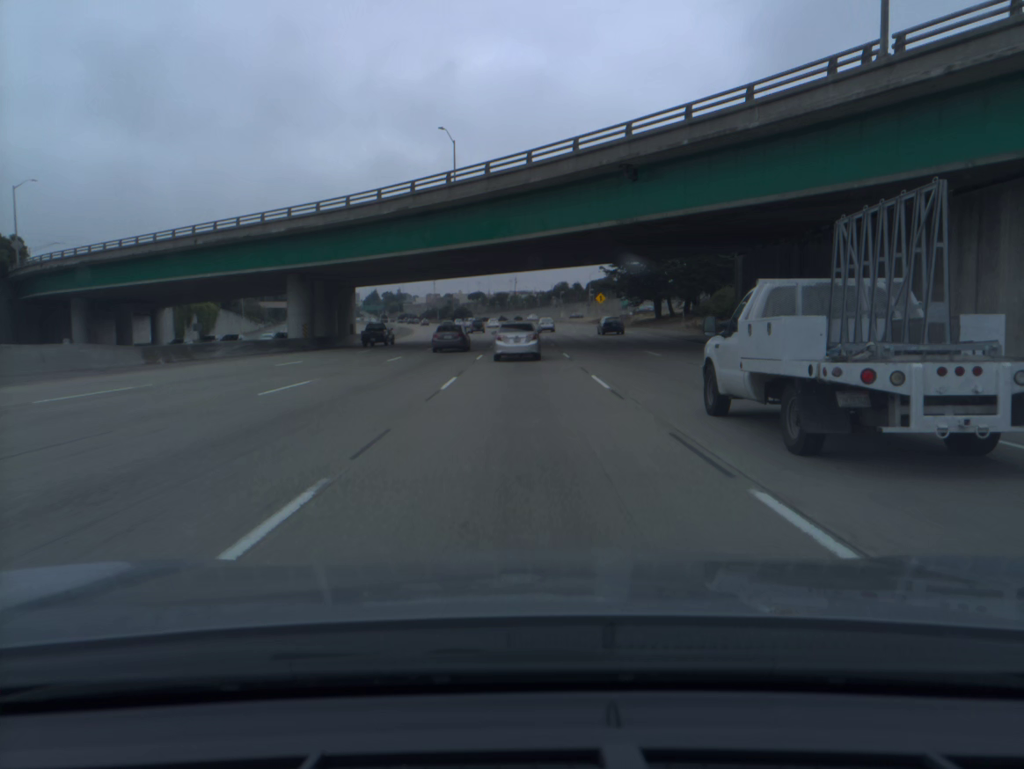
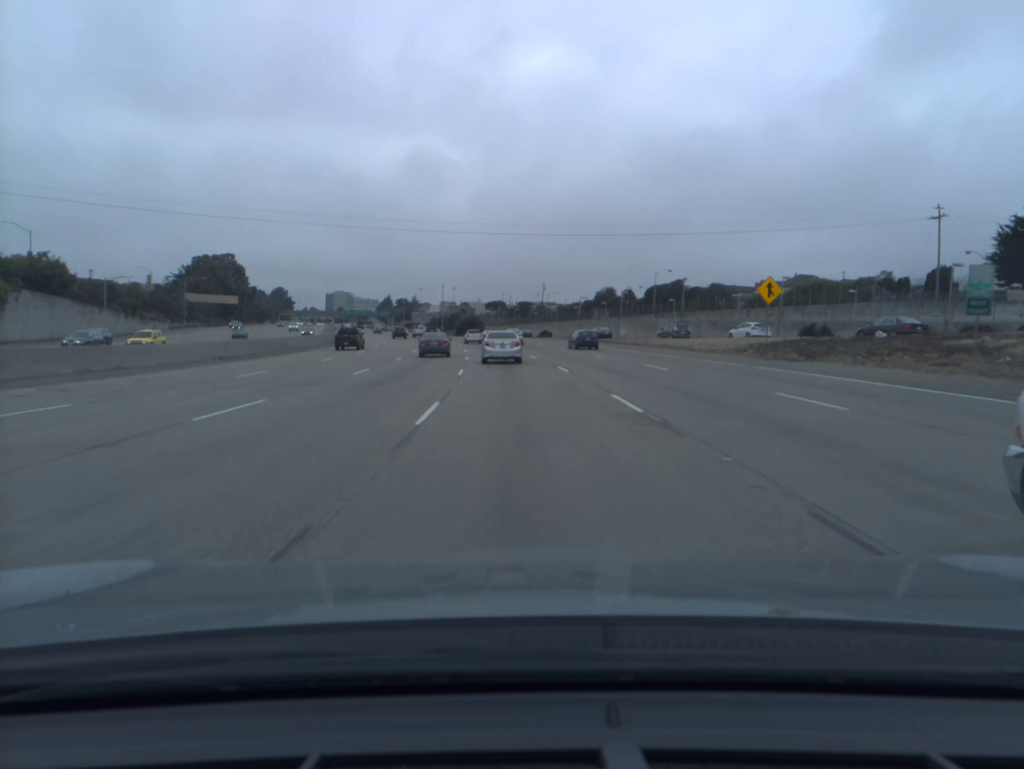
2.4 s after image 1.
(-0.6, +75.3) m; -2°
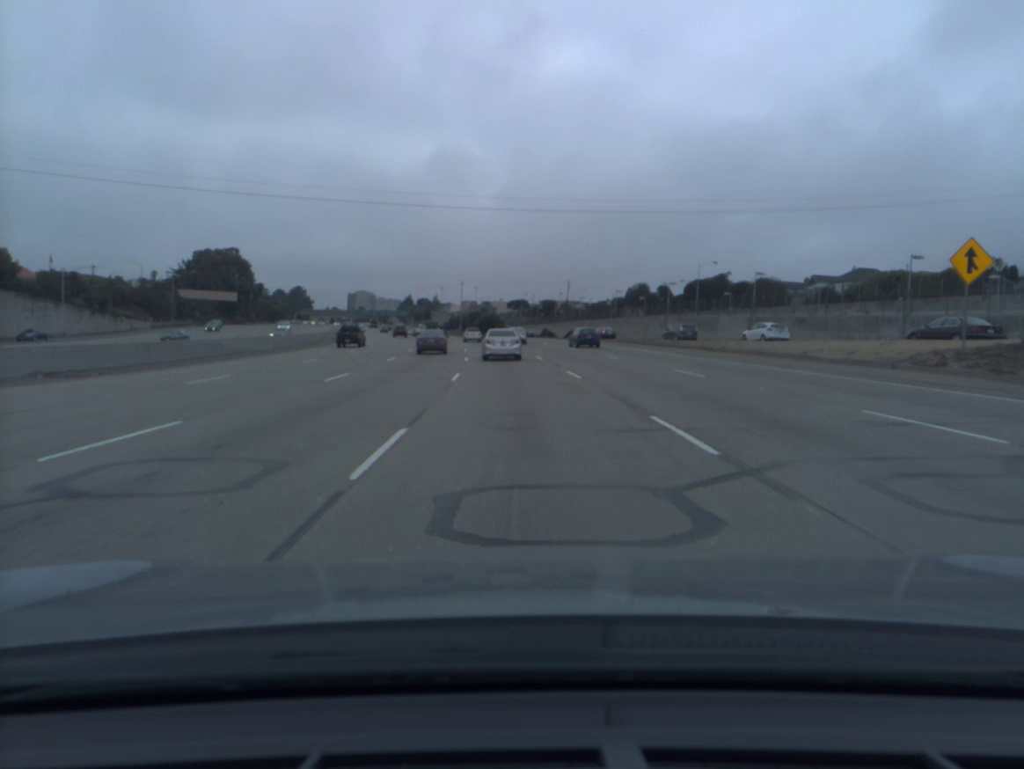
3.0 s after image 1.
(-0.2, +18.8) m; -2°
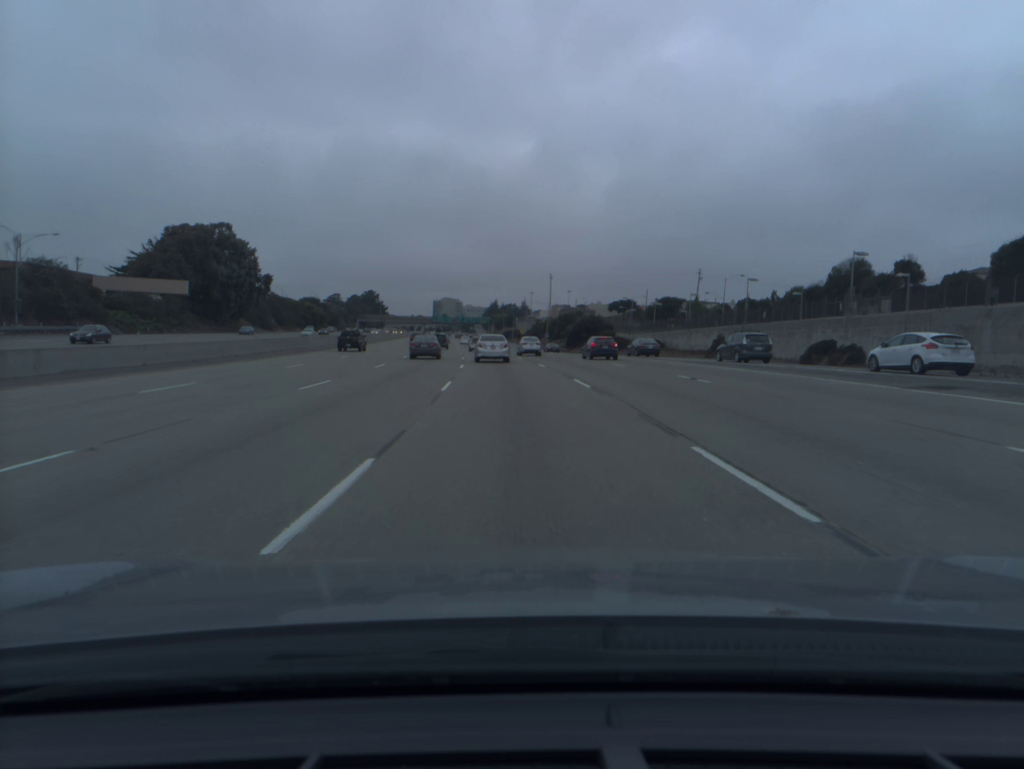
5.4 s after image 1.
(-4.4, +74.4) m; -7°
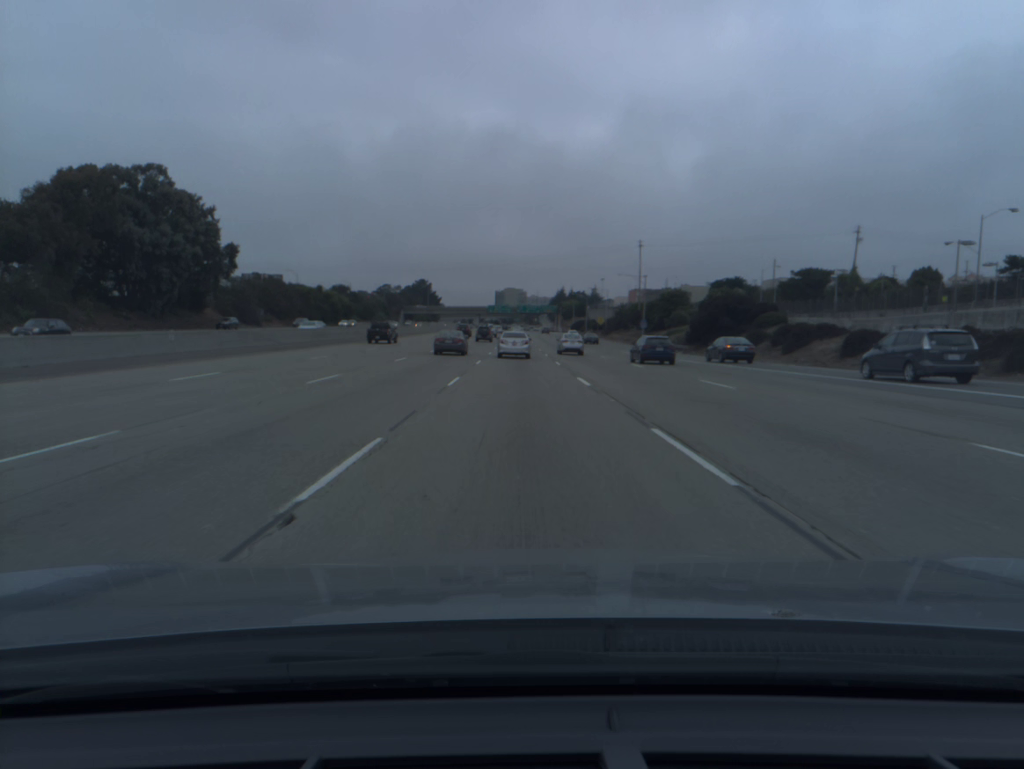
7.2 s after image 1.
(-2.5, +56.1) m; -5°
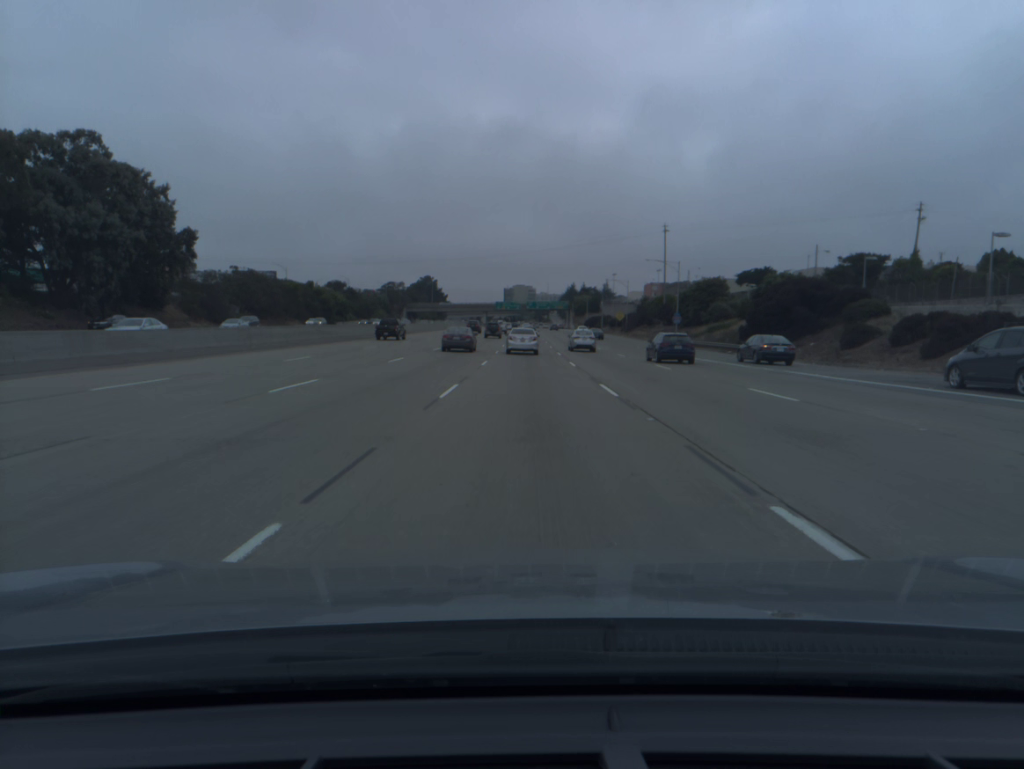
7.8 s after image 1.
(-0.1, +18.7) m; -1°
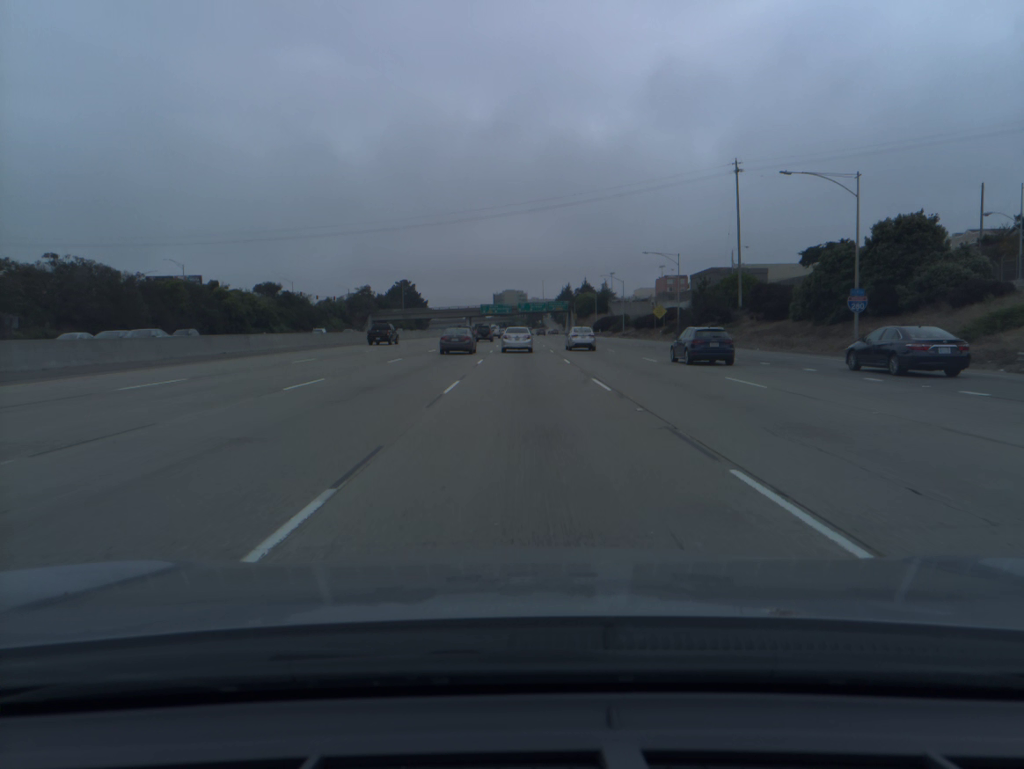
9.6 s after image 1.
(+0.1, +55.9) m; +1°
